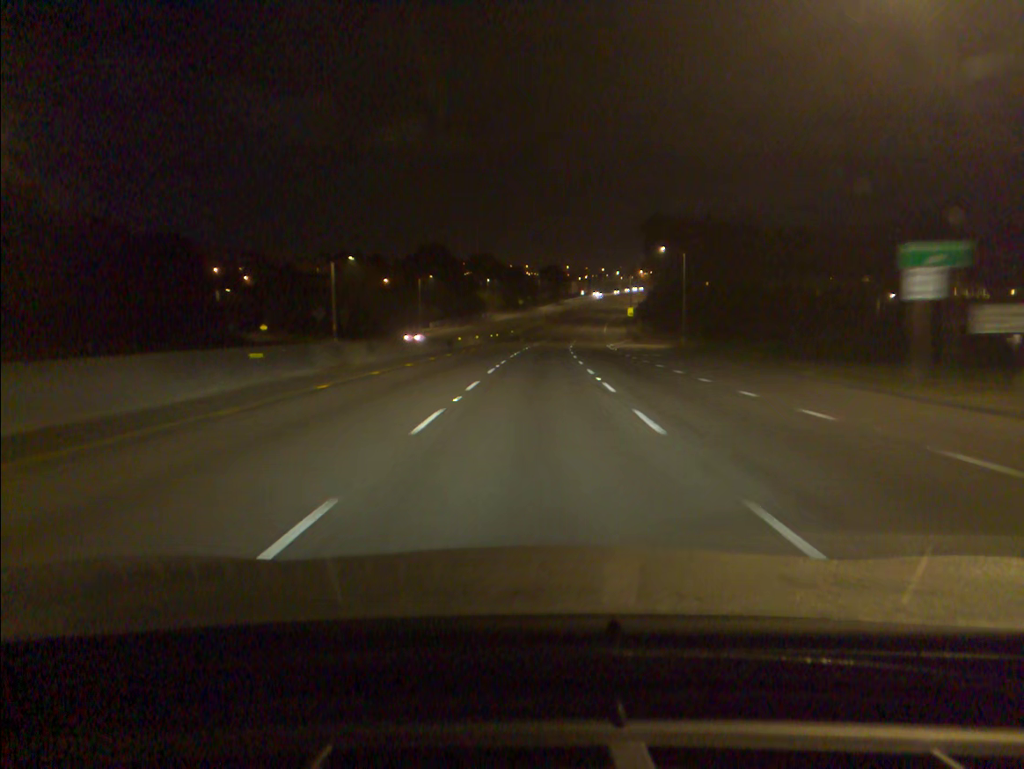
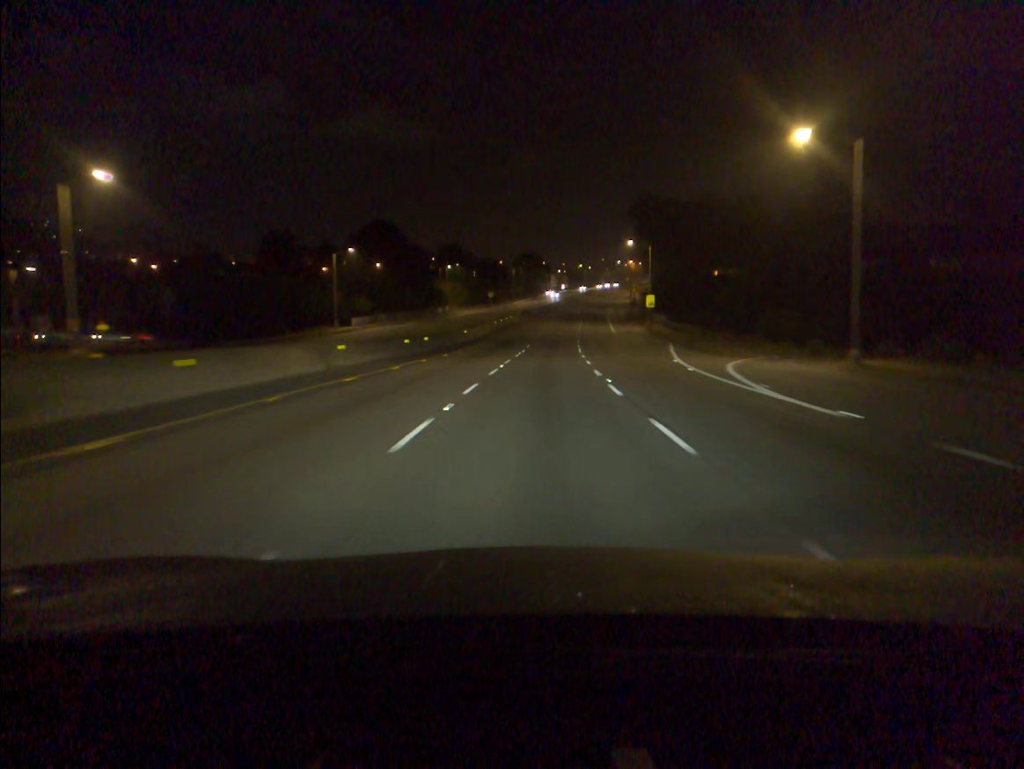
(+0.7, +46.0) m; +2°
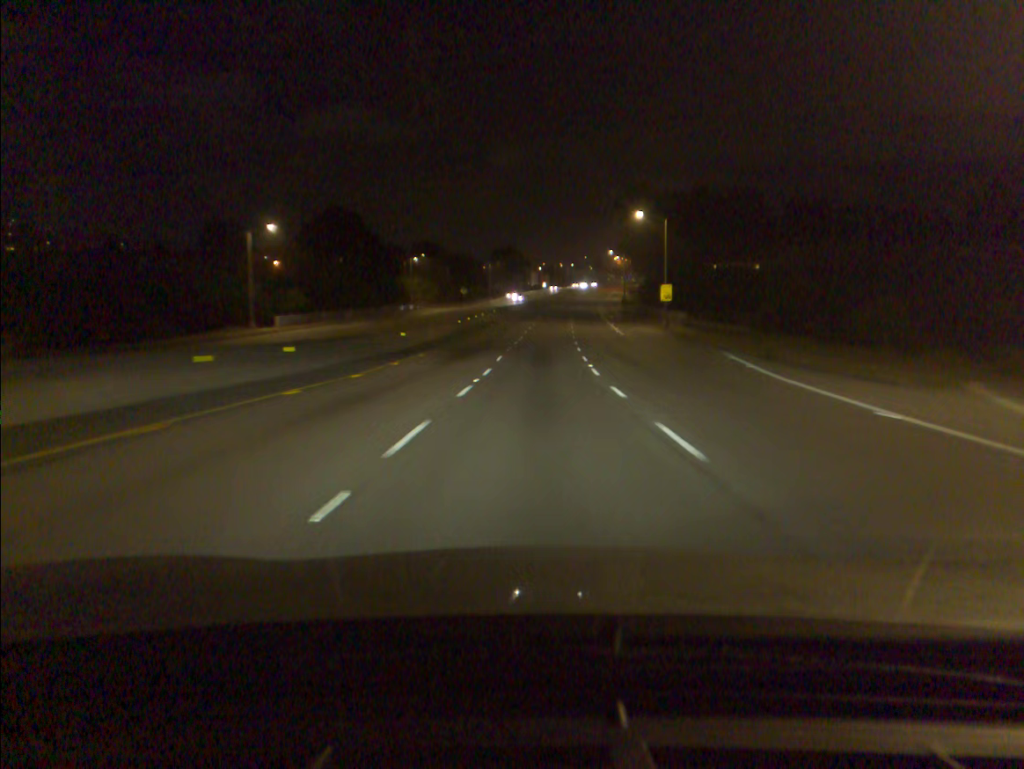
(+0.3, +22.6) m; +1°
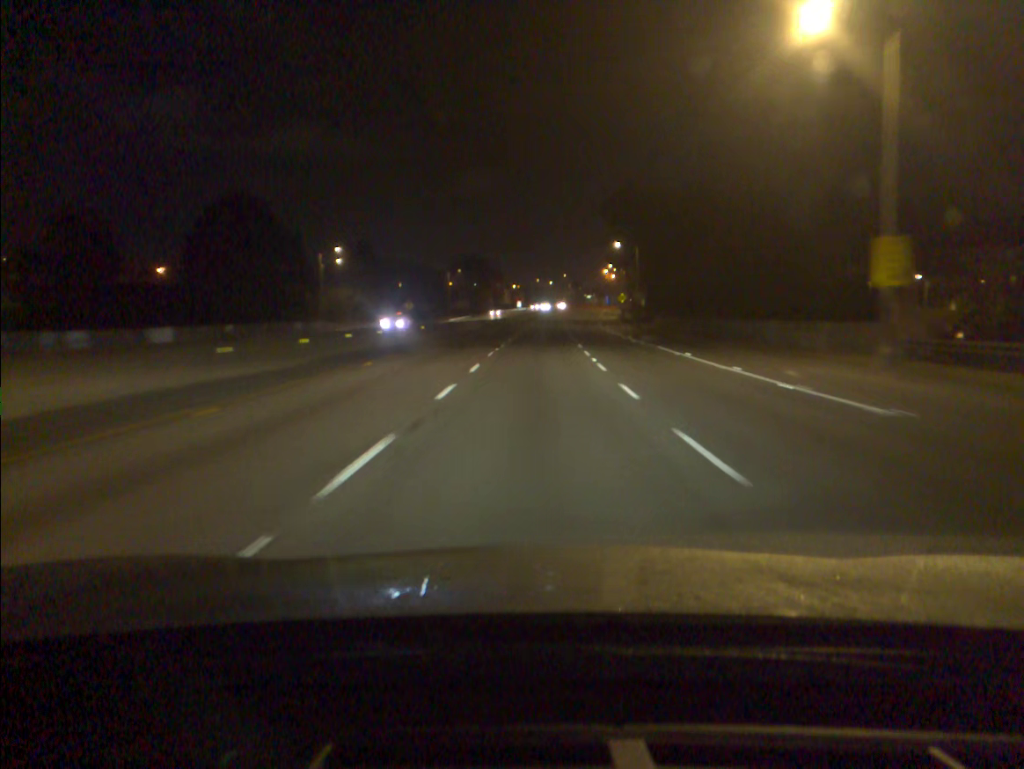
(+0.8, +45.8) m; +2°
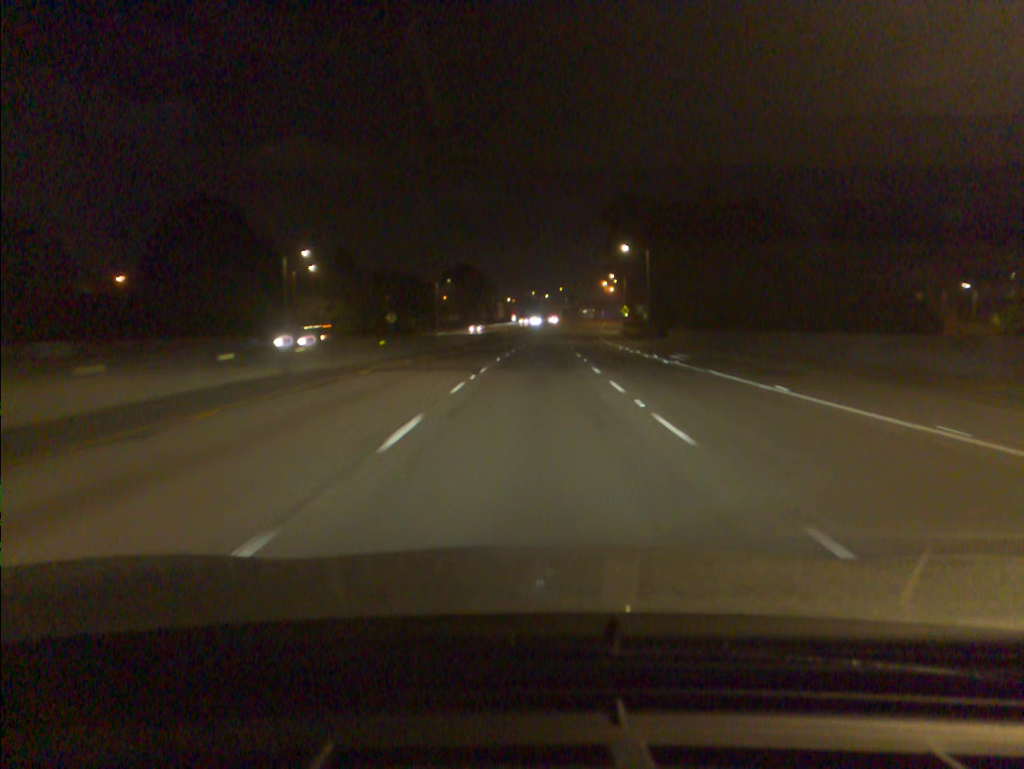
(0.0, +11.9) m; 0°
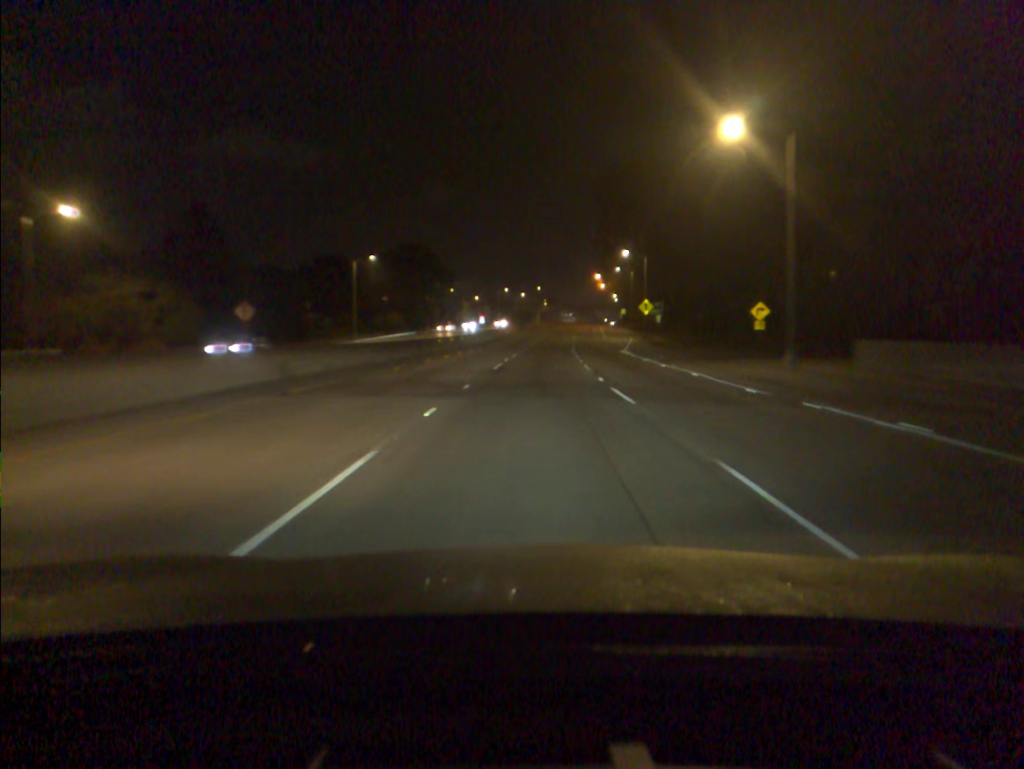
(+0.7, +49.0) m; +2°
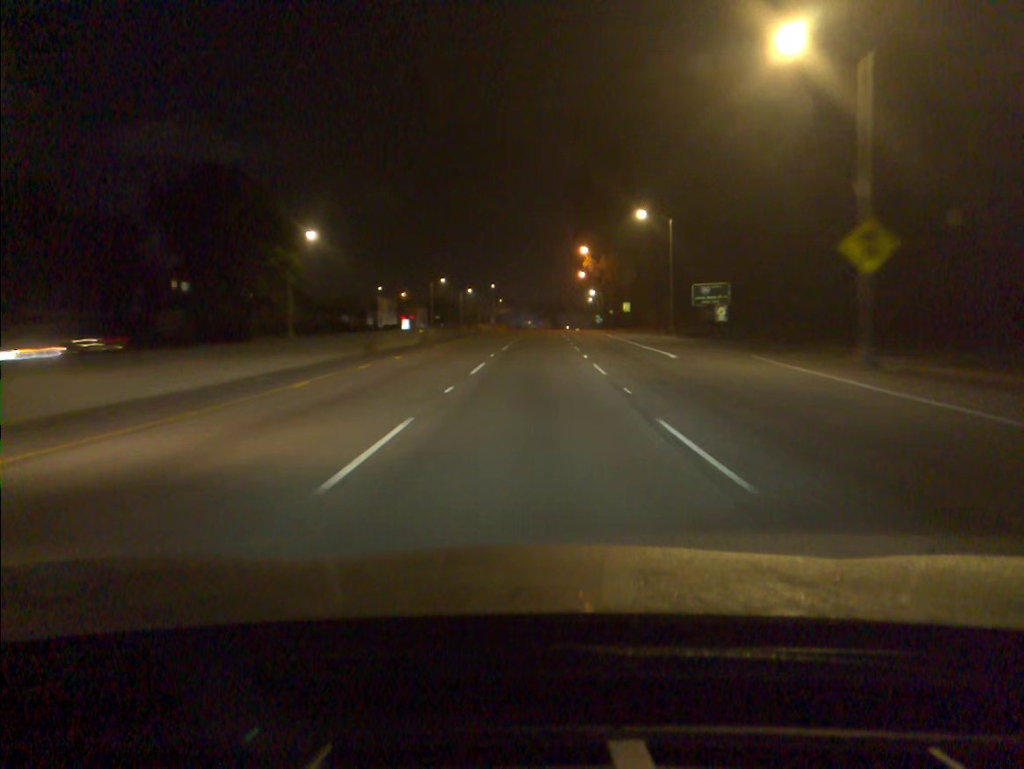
(+1.6, +65.0) m; +3°
